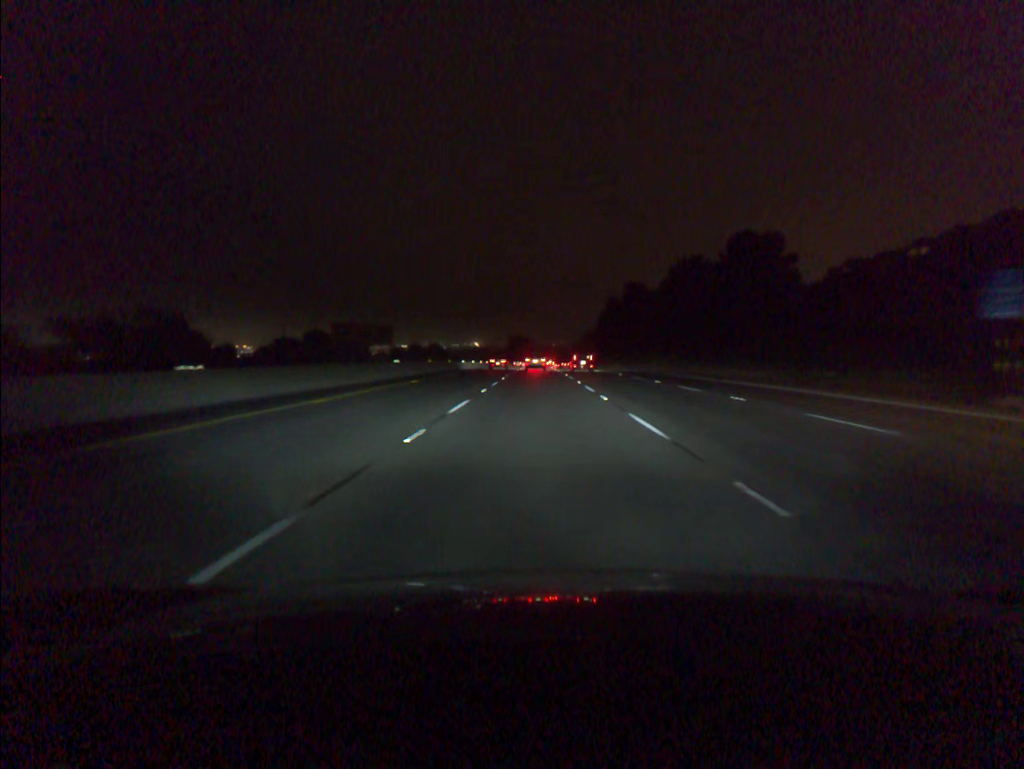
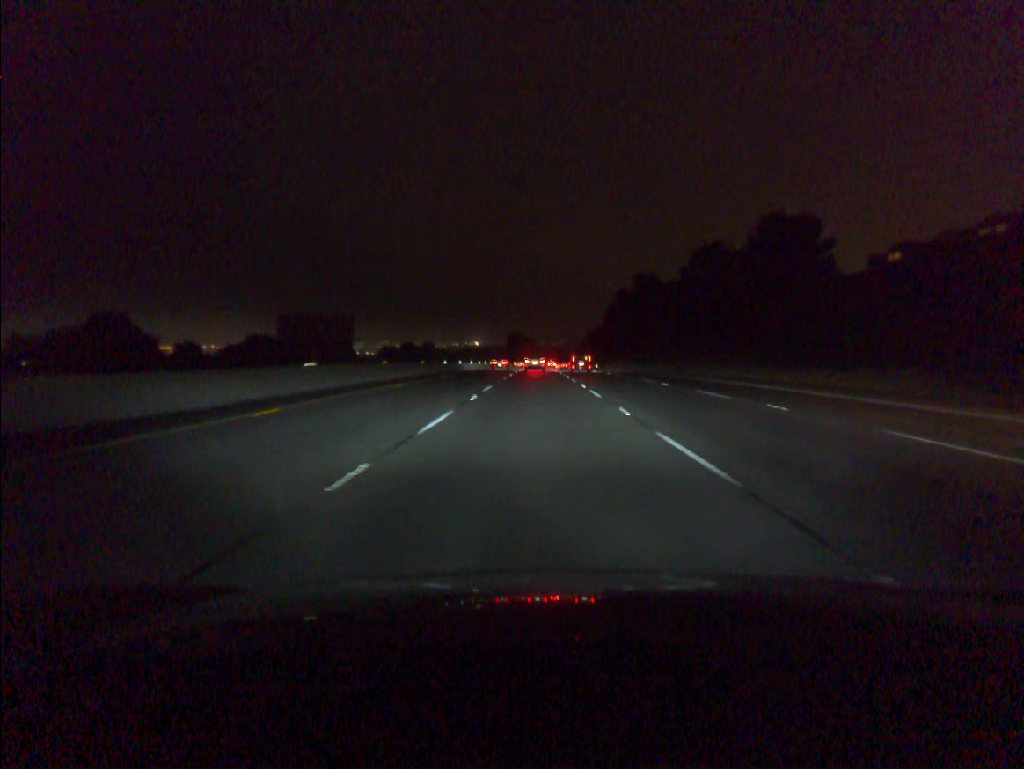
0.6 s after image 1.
(0.0, +18.5) m; 0°
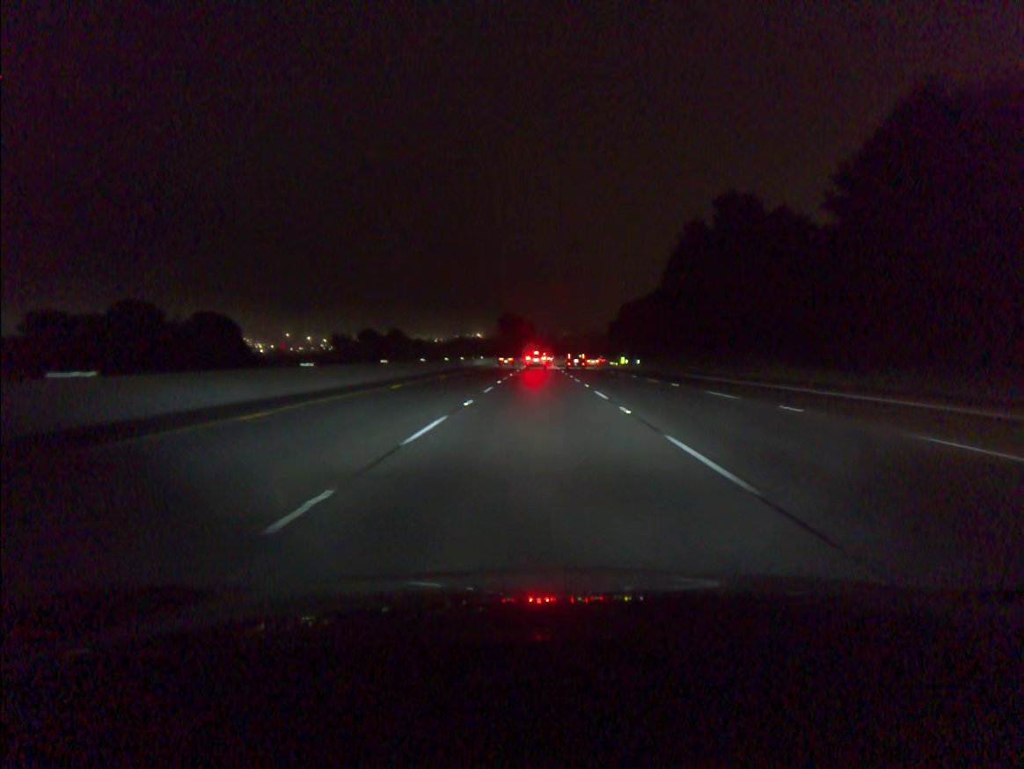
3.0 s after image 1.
(-0.2, +74.3) m; 0°
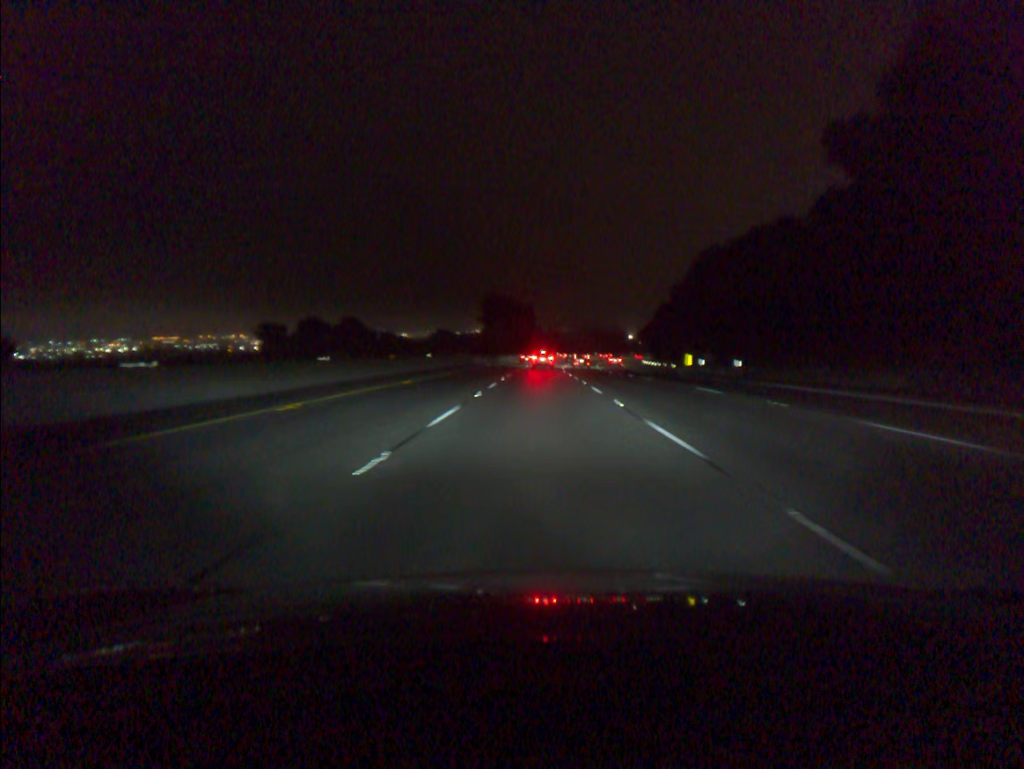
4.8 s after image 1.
(0.0, +56.2) m; 0°
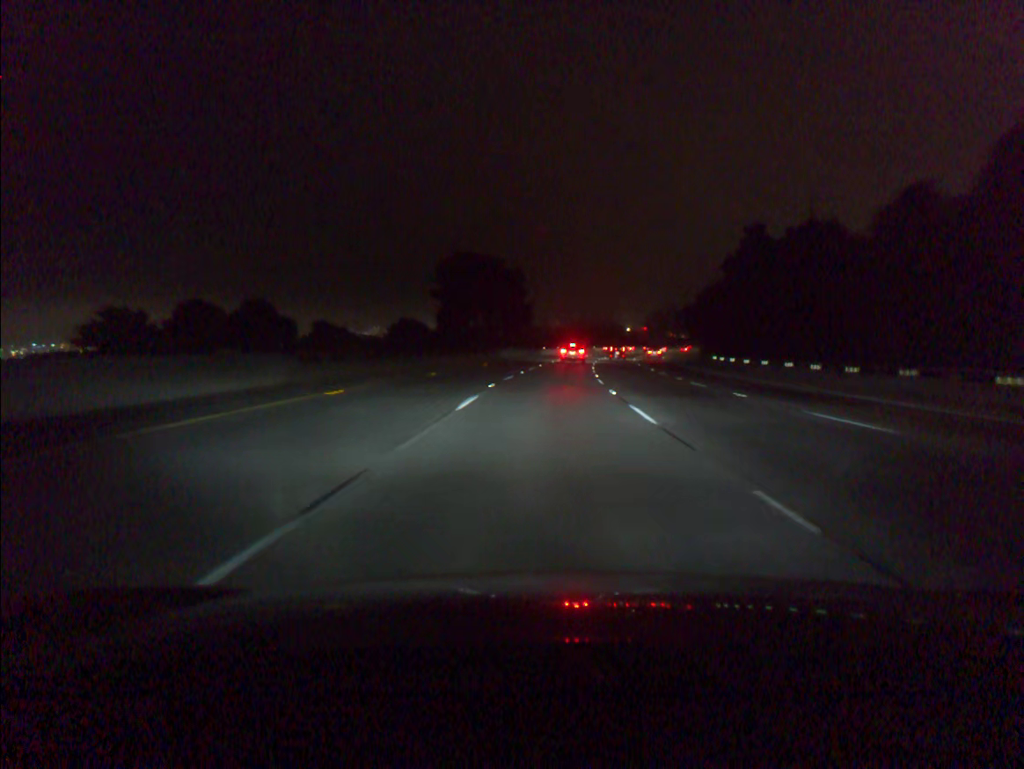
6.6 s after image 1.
(+0.1, +55.6) m; +1°
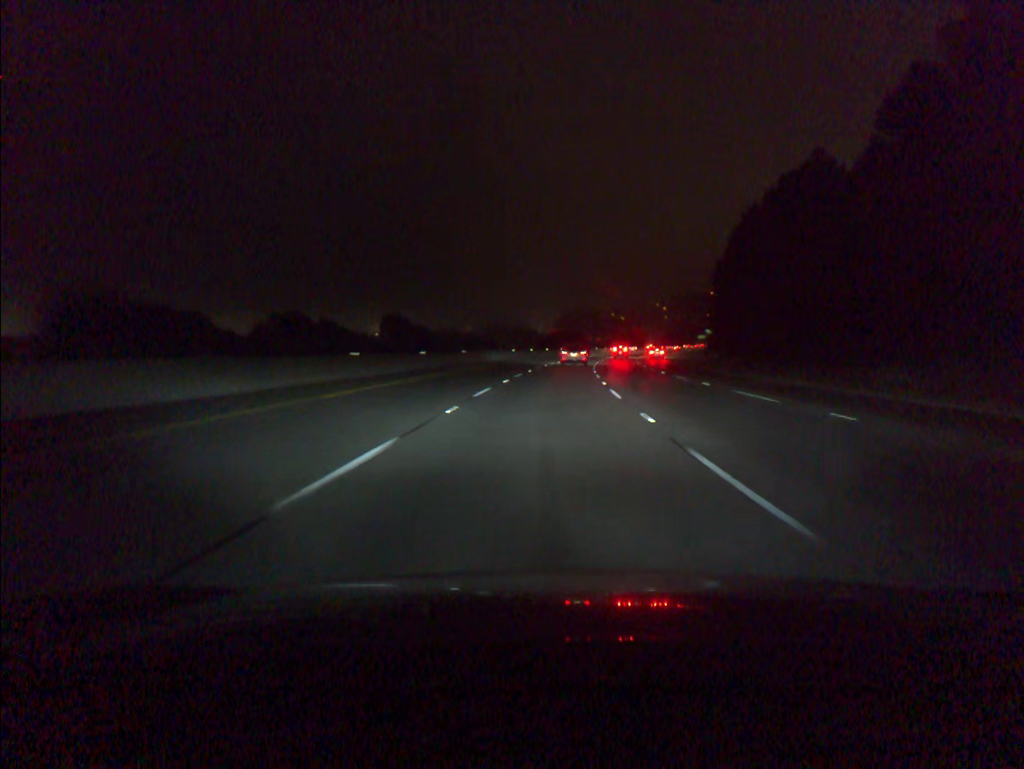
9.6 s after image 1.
(+4.7, +87.1) m; +6°
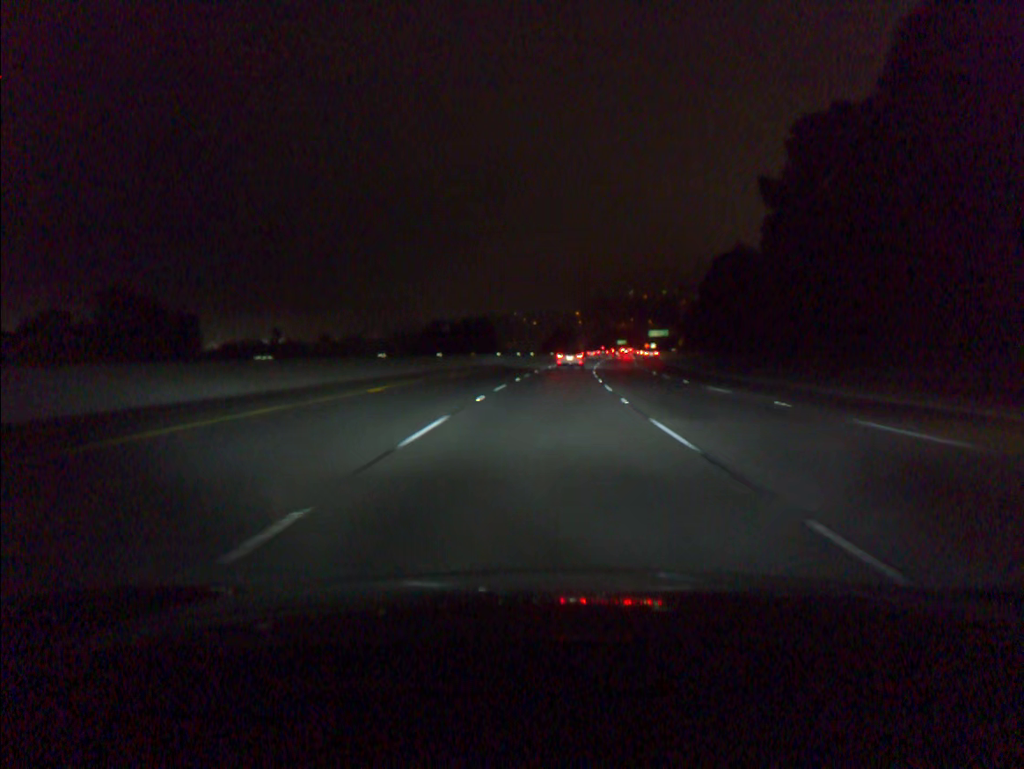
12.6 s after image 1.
(+4.6, +83.0) m; +7°
